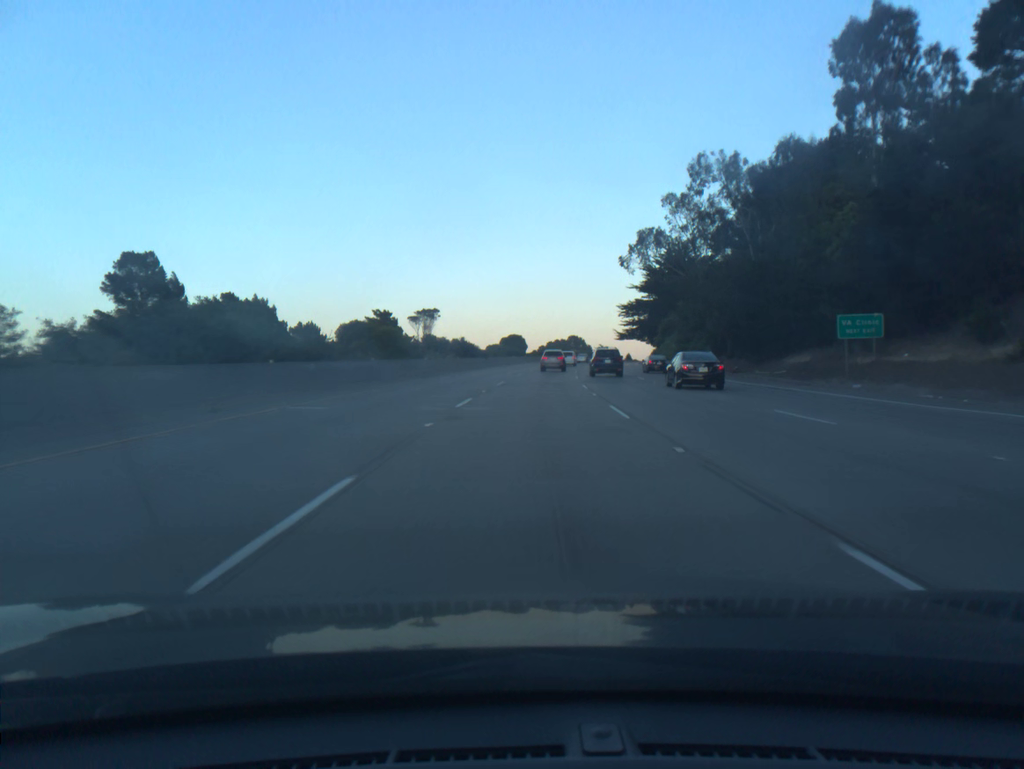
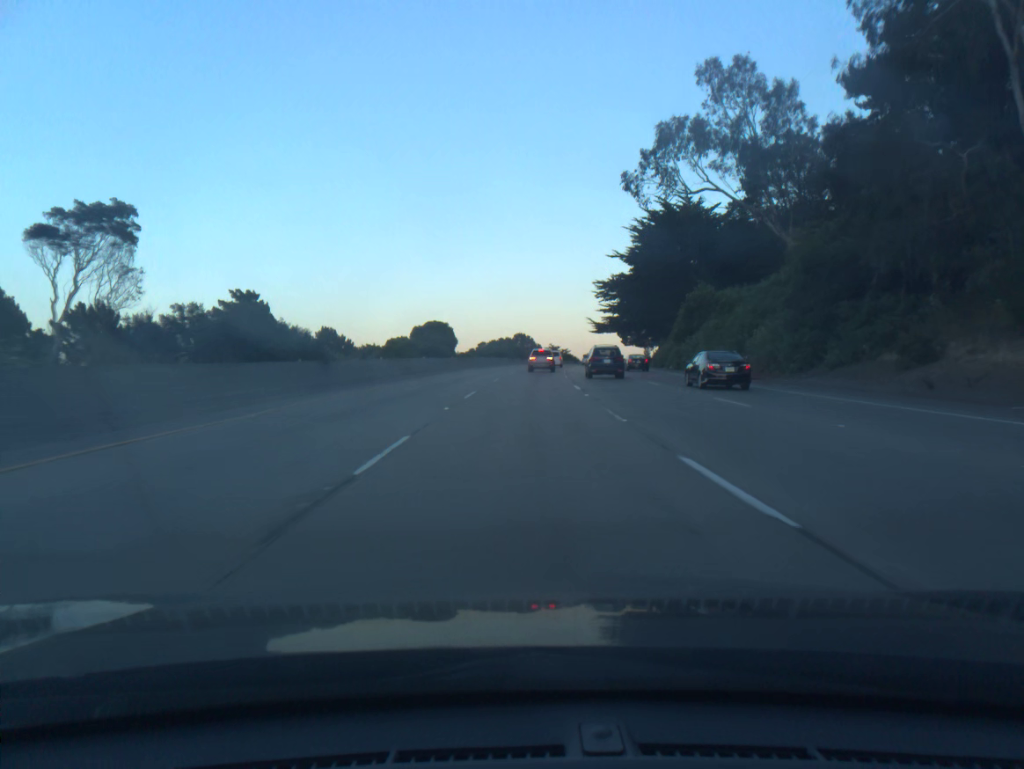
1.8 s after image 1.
(+1.9, +54.1) m; +4°
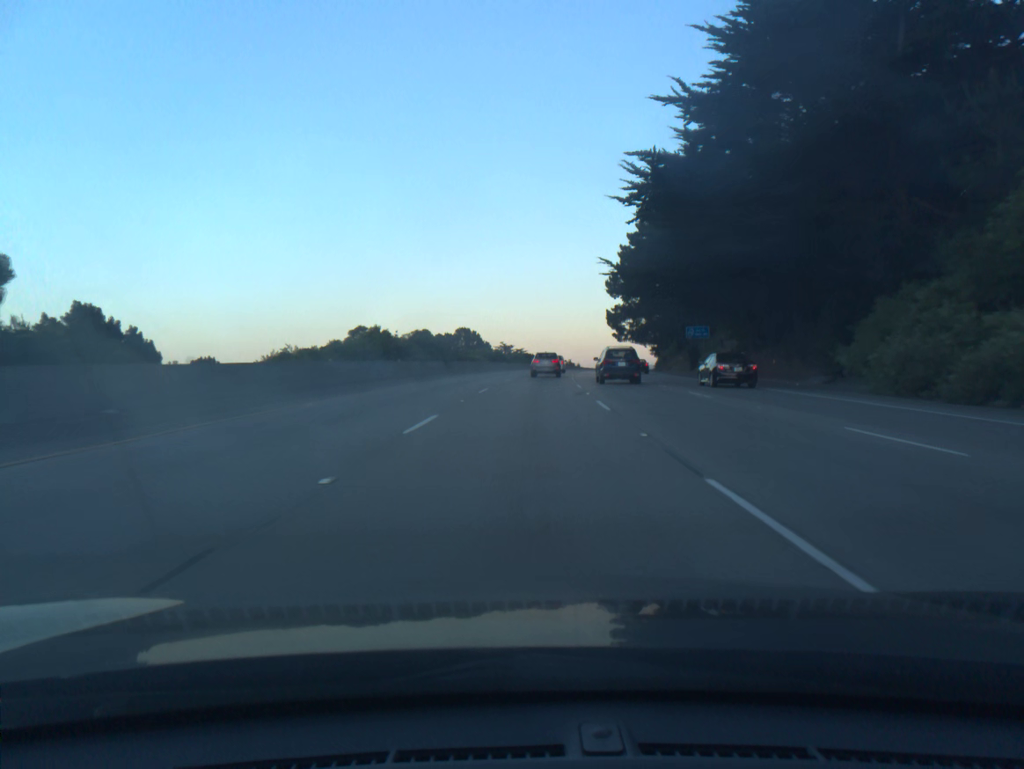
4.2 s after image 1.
(+2.3, +68.7) m; +4°
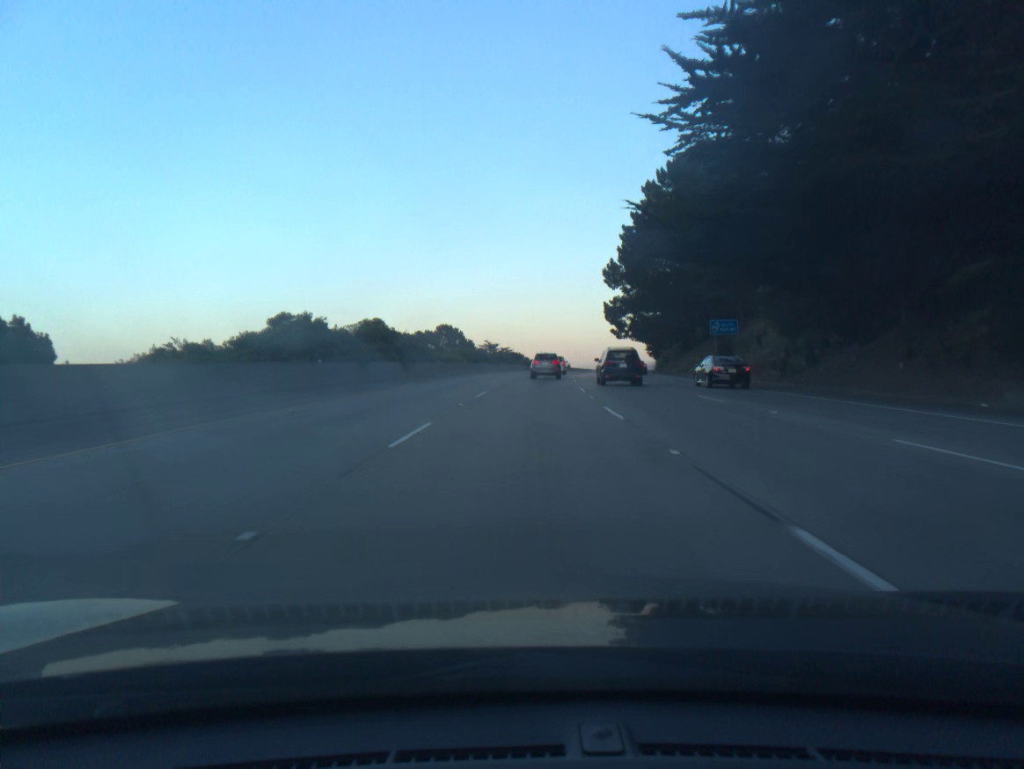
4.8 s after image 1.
(+0.1, +16.3) m; +1°
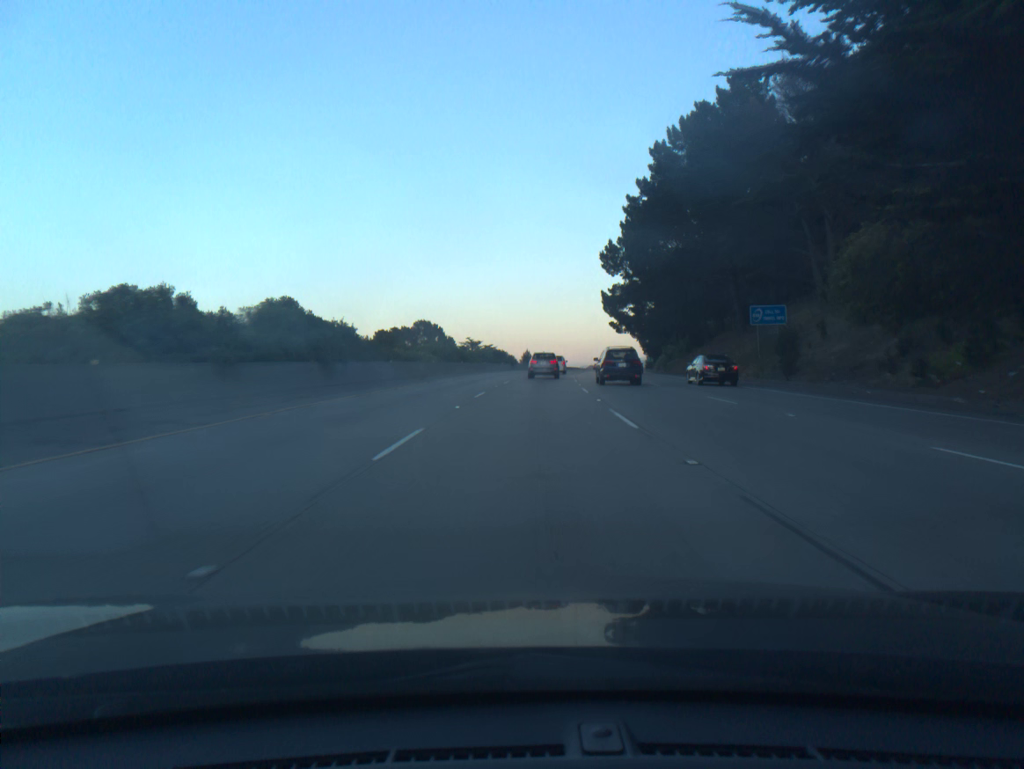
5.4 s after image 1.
(+0.2, +16.0) m; +1°
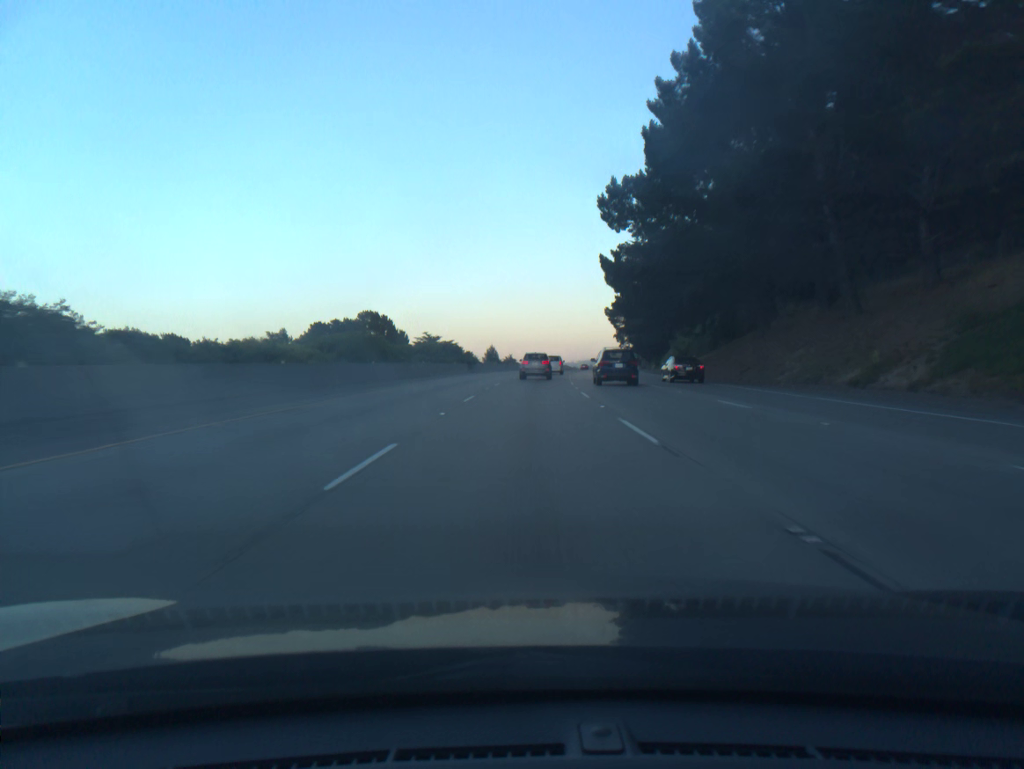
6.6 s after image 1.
(+0.7, +31.4) m; +2°
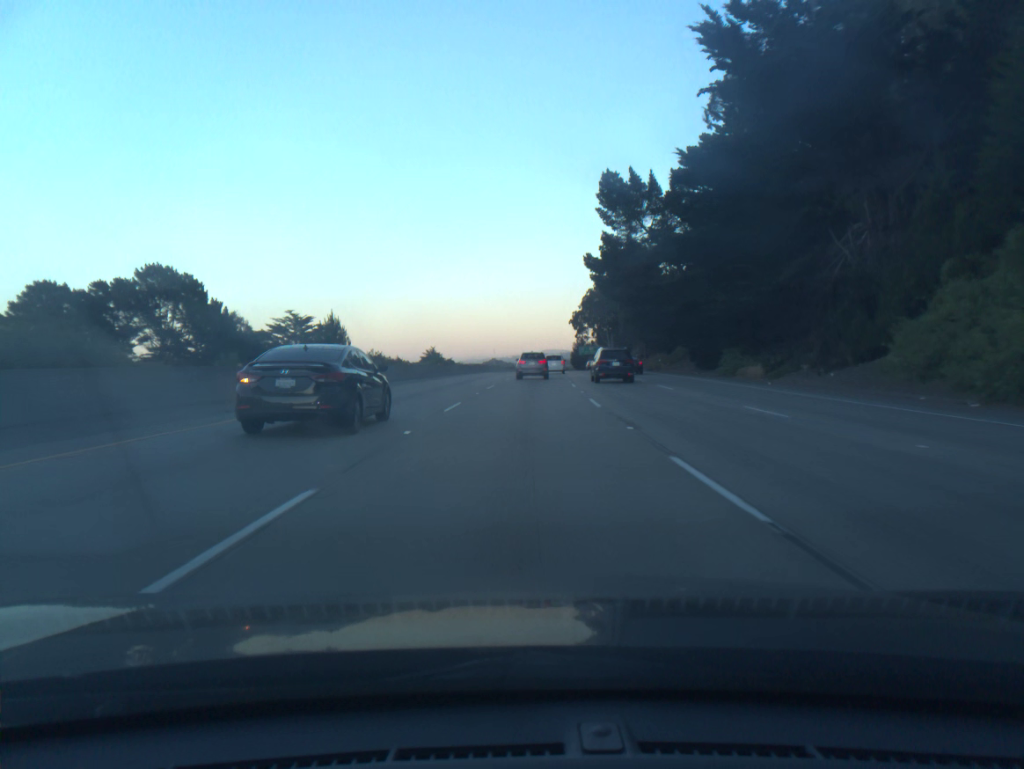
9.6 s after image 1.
(+3.3, +76.7) m; +5°
